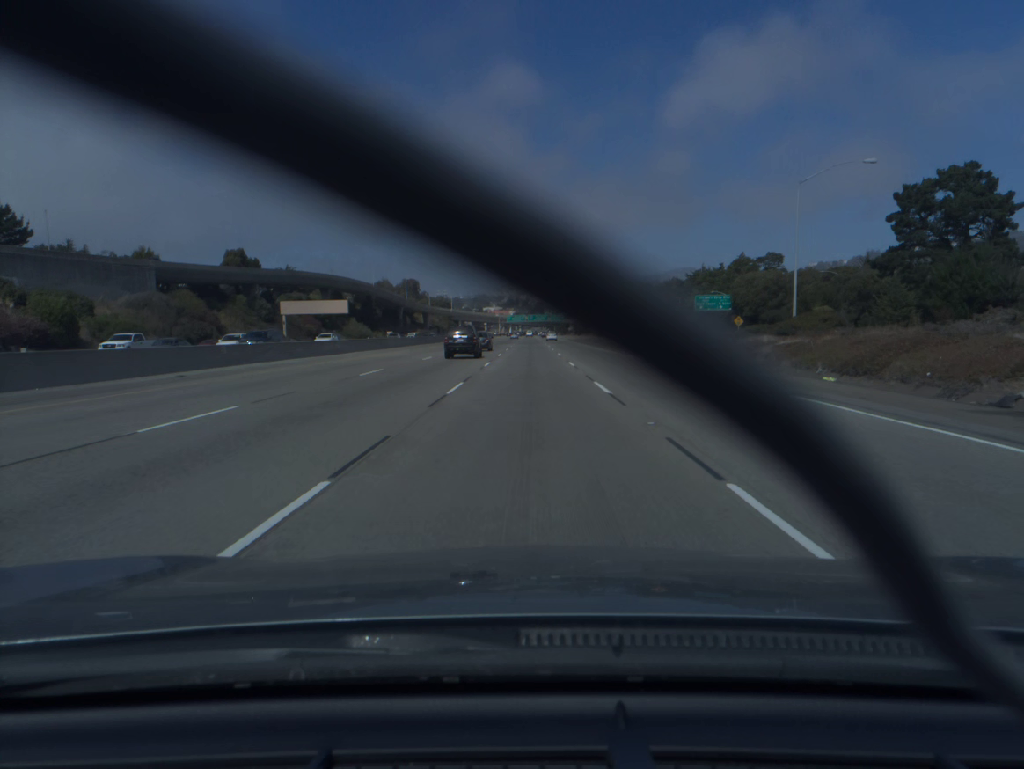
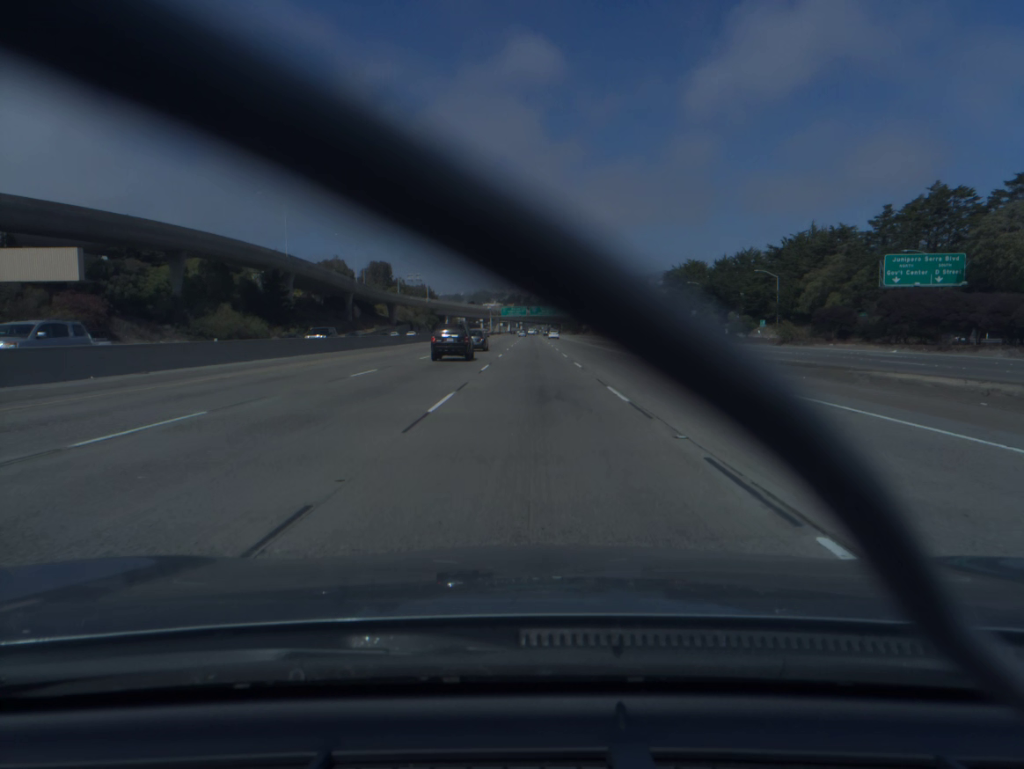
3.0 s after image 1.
(-0.3, +89.3) m; 0°
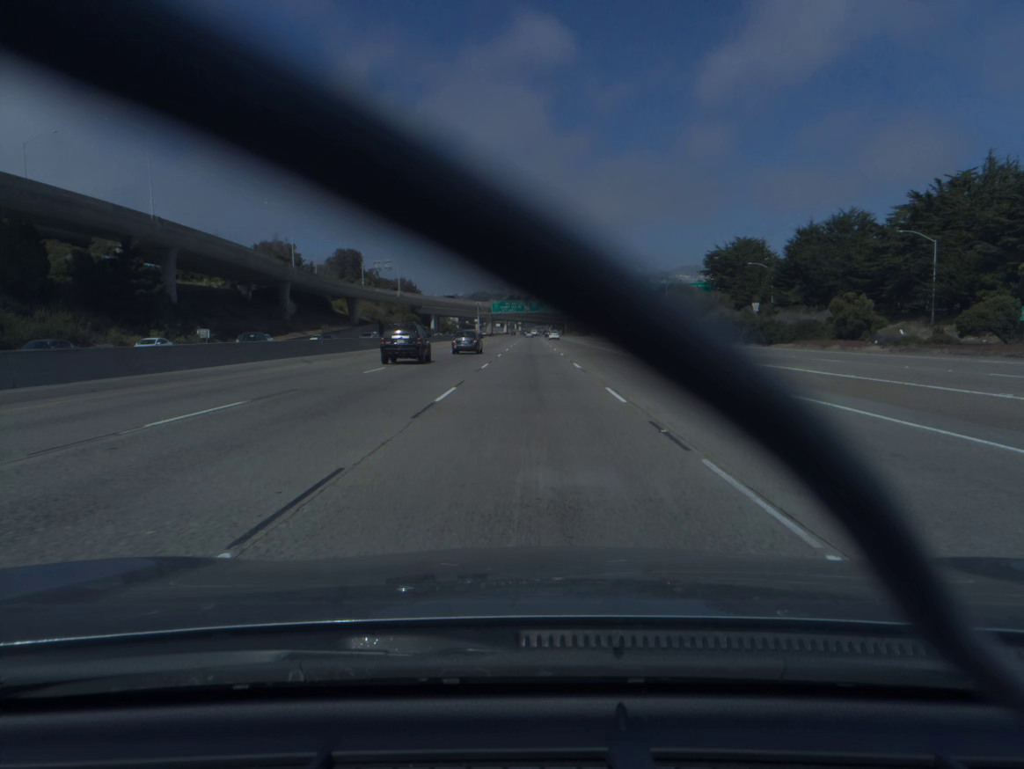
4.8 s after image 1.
(+0.1, +55.4) m; 0°
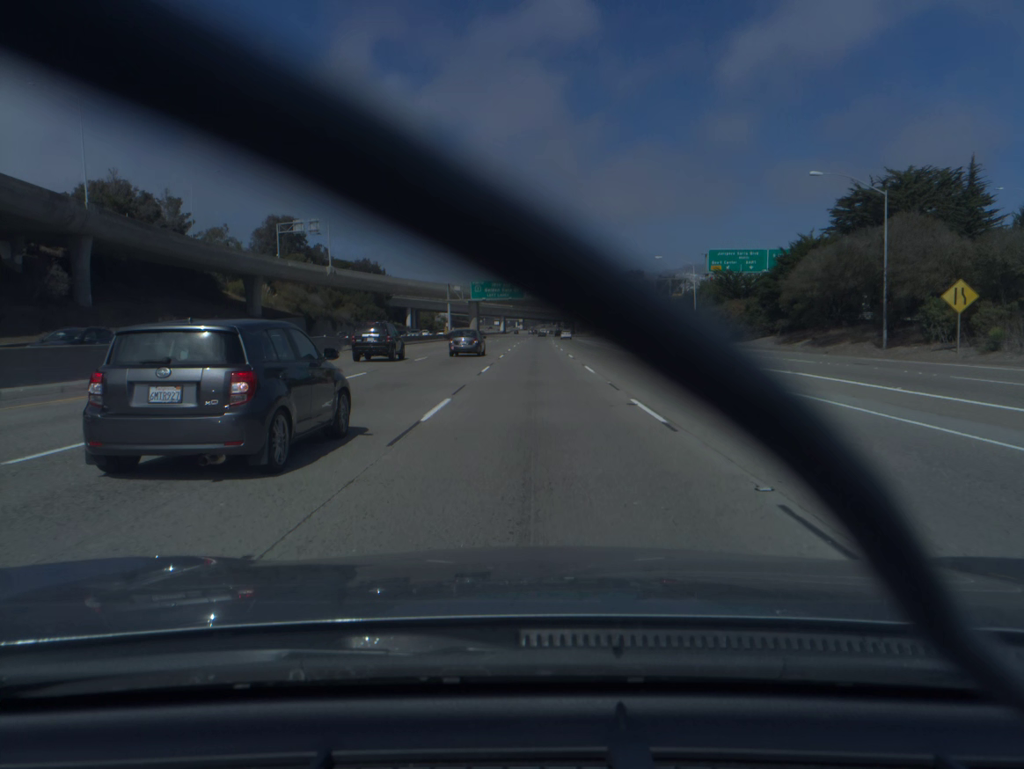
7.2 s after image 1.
(-0.3, +74.5) m; 0°
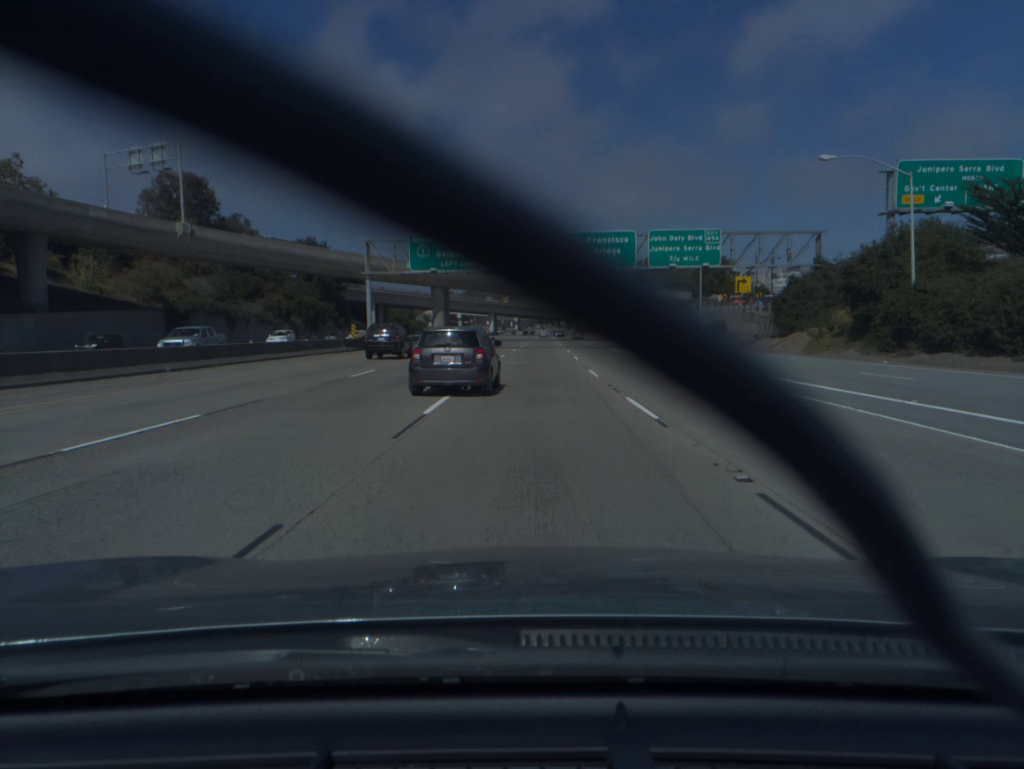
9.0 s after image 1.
(+0.2, +55.8) m; 0°
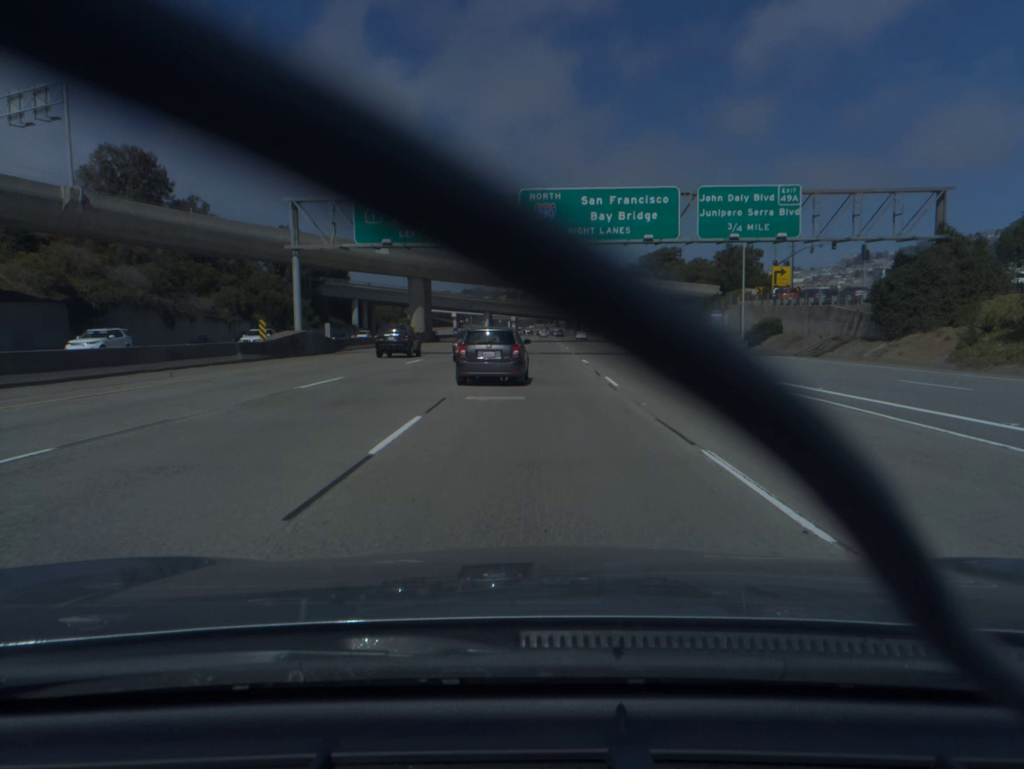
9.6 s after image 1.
(0.0, +18.6) m; 0°
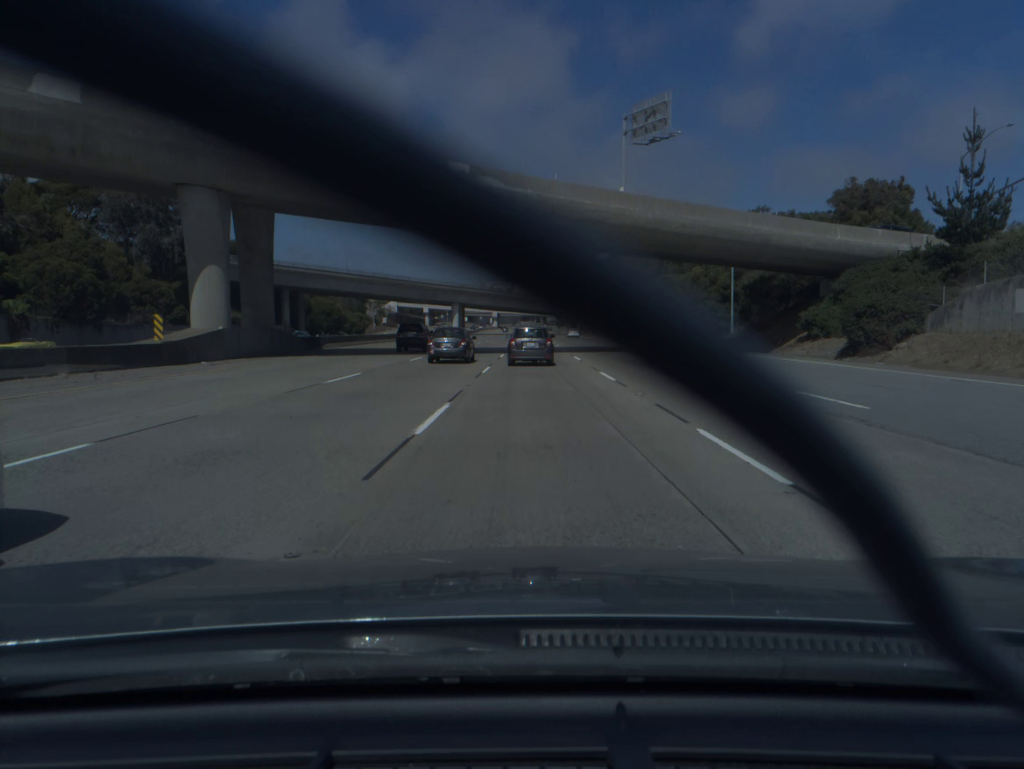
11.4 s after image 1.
(+0.4, +55.6) m; +1°
